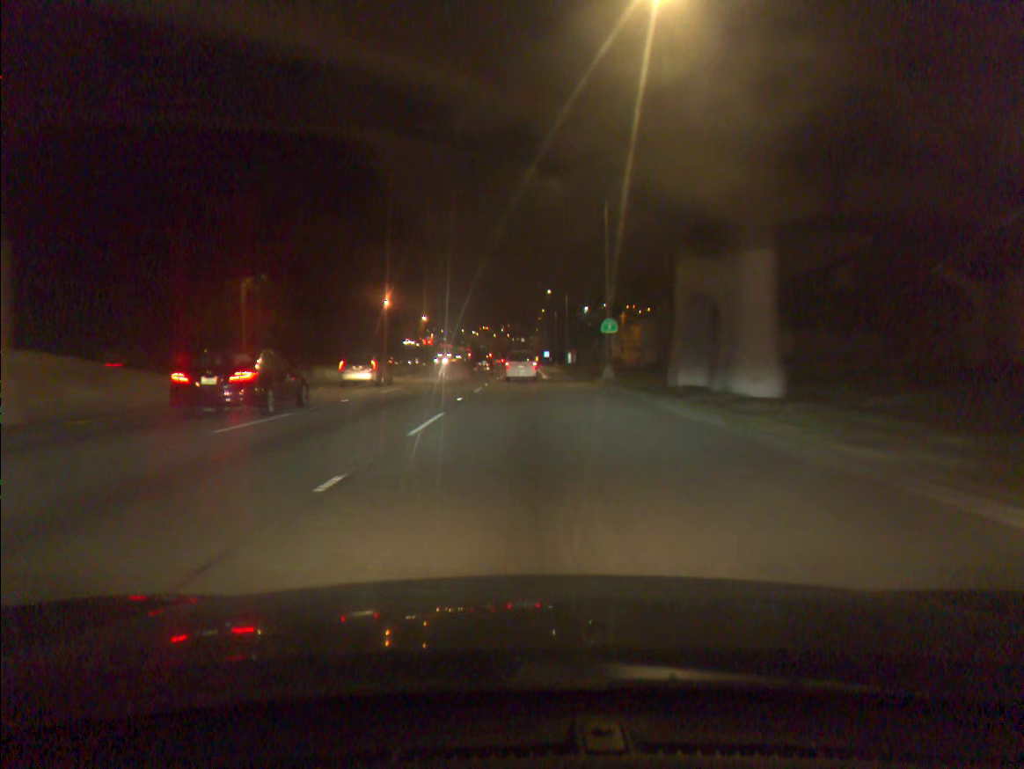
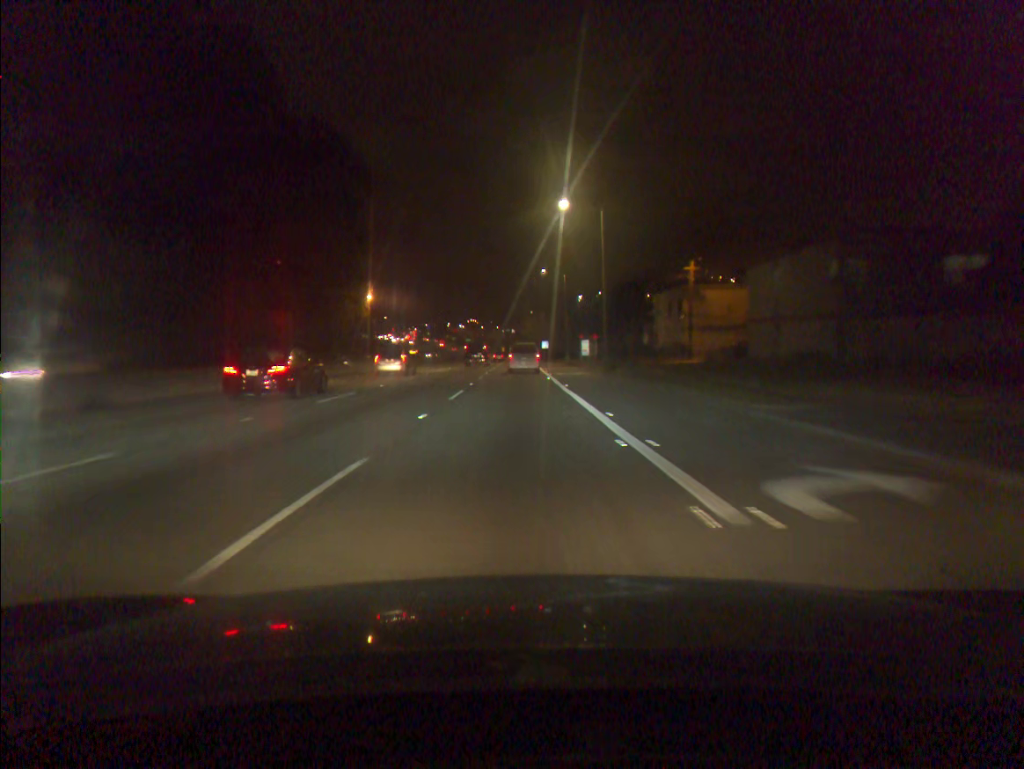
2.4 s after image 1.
(+0.4, +51.3) m; +1°
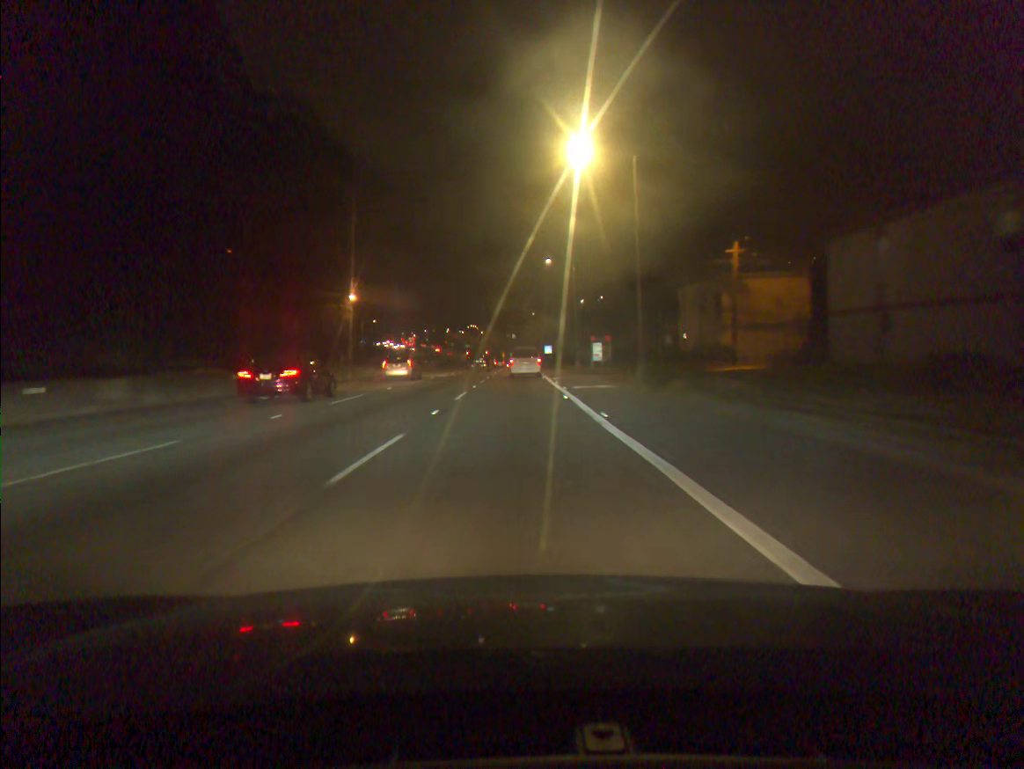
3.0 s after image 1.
(0.0, +12.9) m; 0°
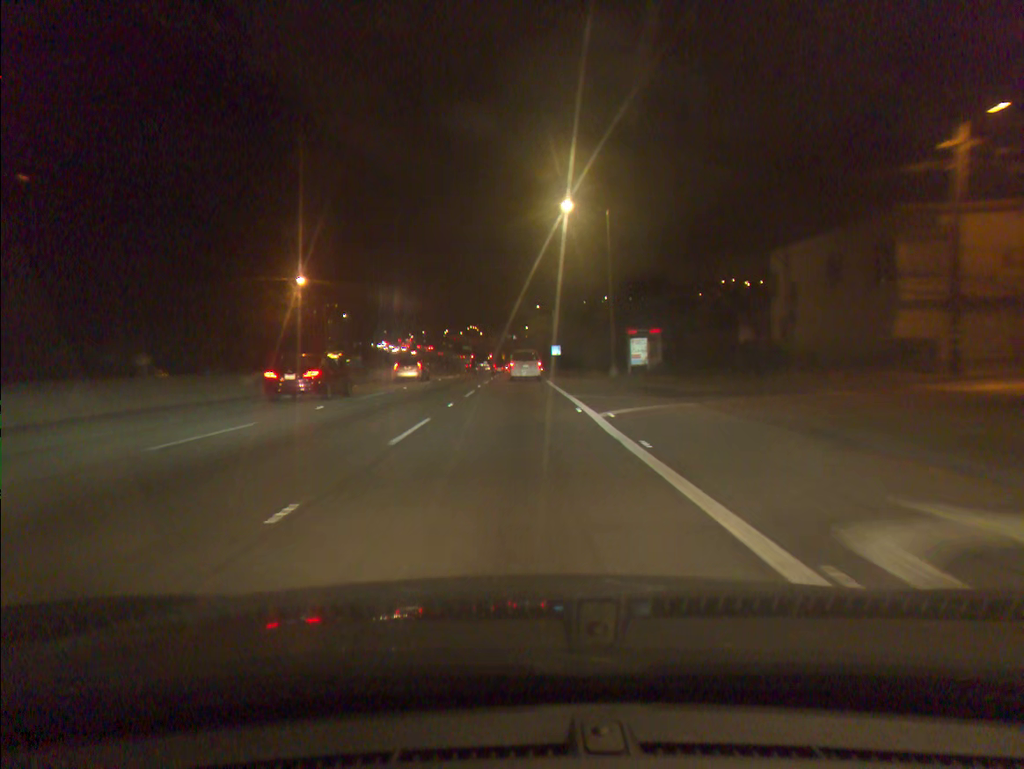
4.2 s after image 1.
(0.0, +25.8) m; 0°
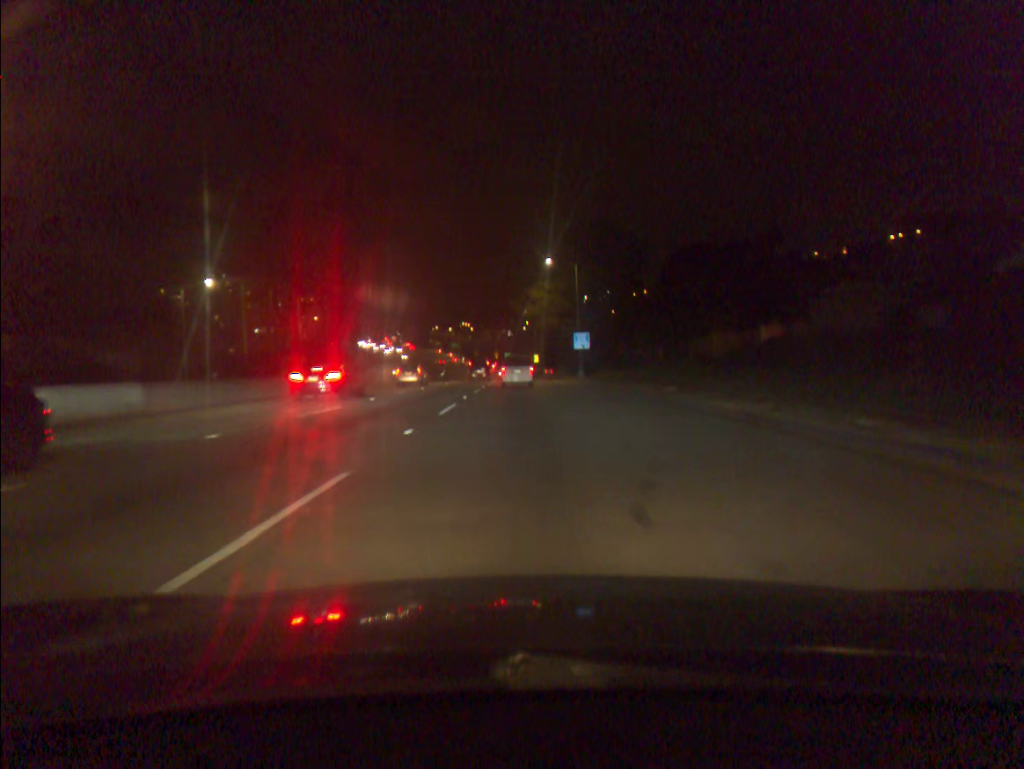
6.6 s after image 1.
(0.0, +51.6) m; 0°
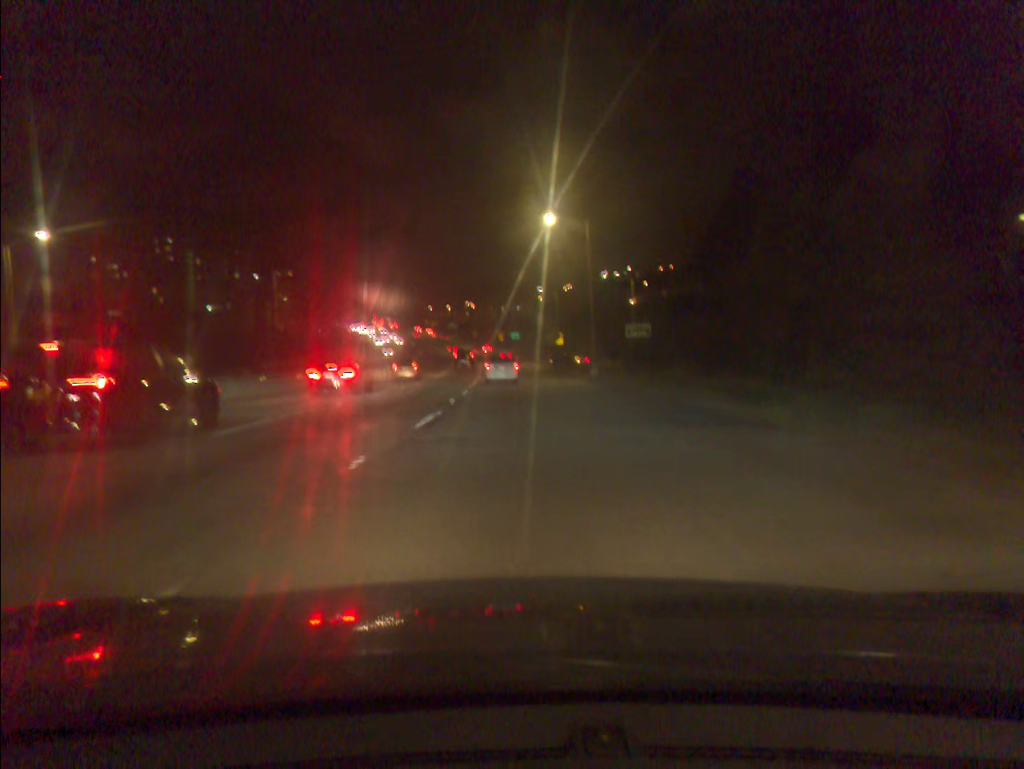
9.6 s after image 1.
(-0.4, +63.7) m; -1°
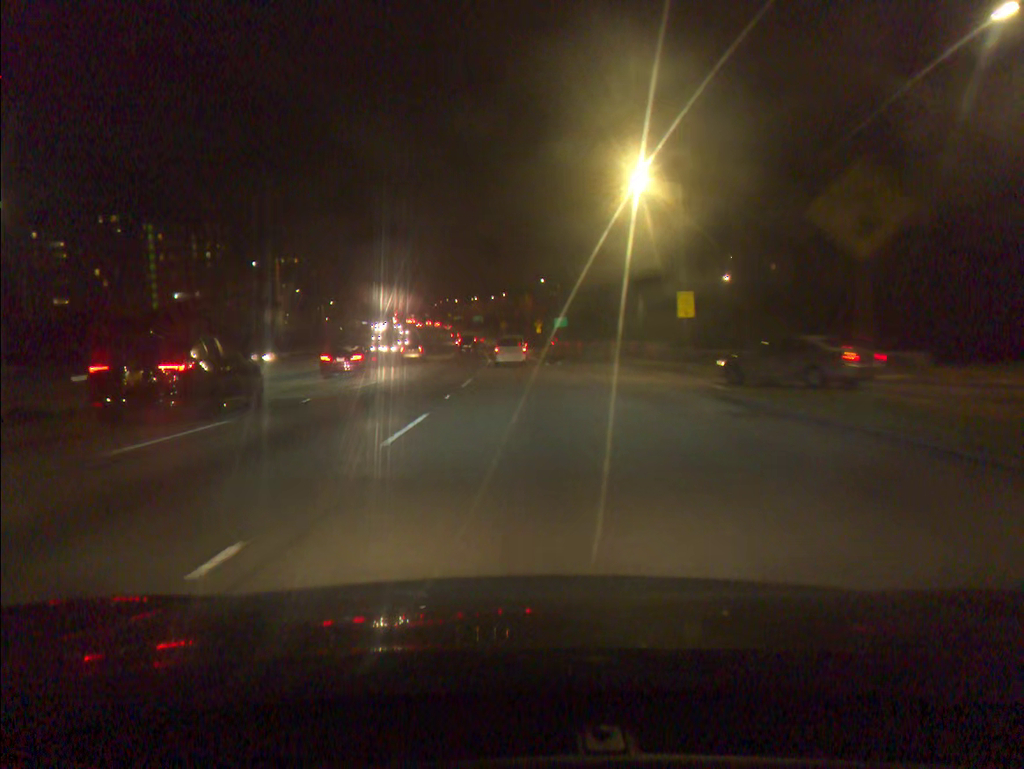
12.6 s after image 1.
(-1.4, +63.5) m; -3°
